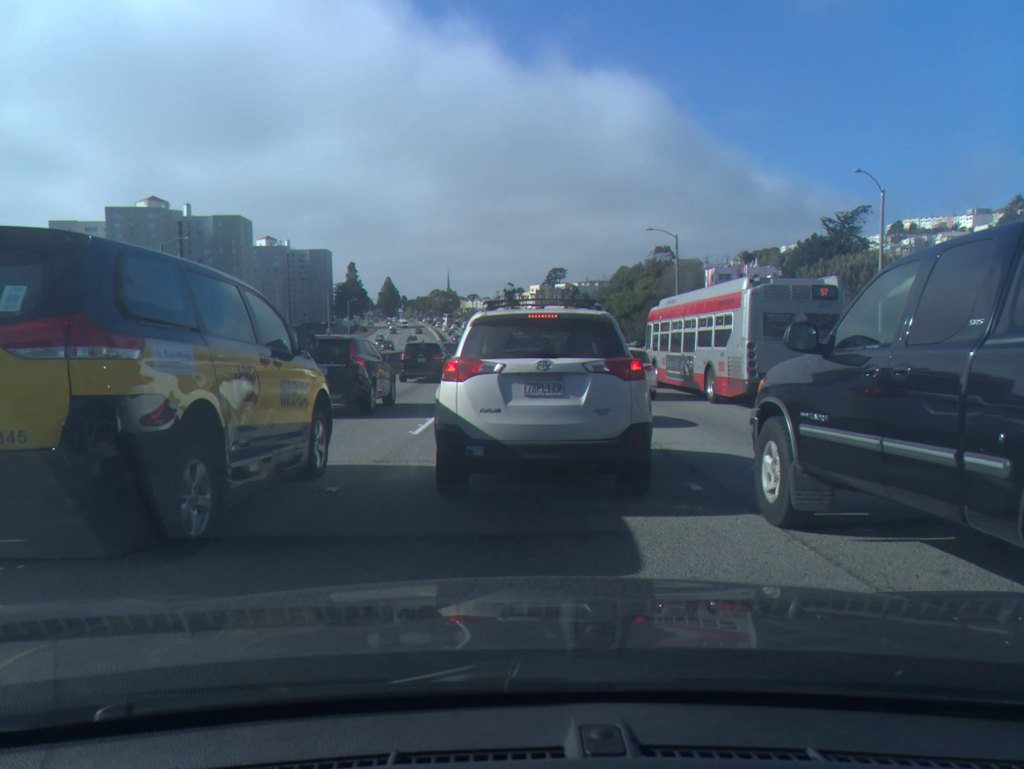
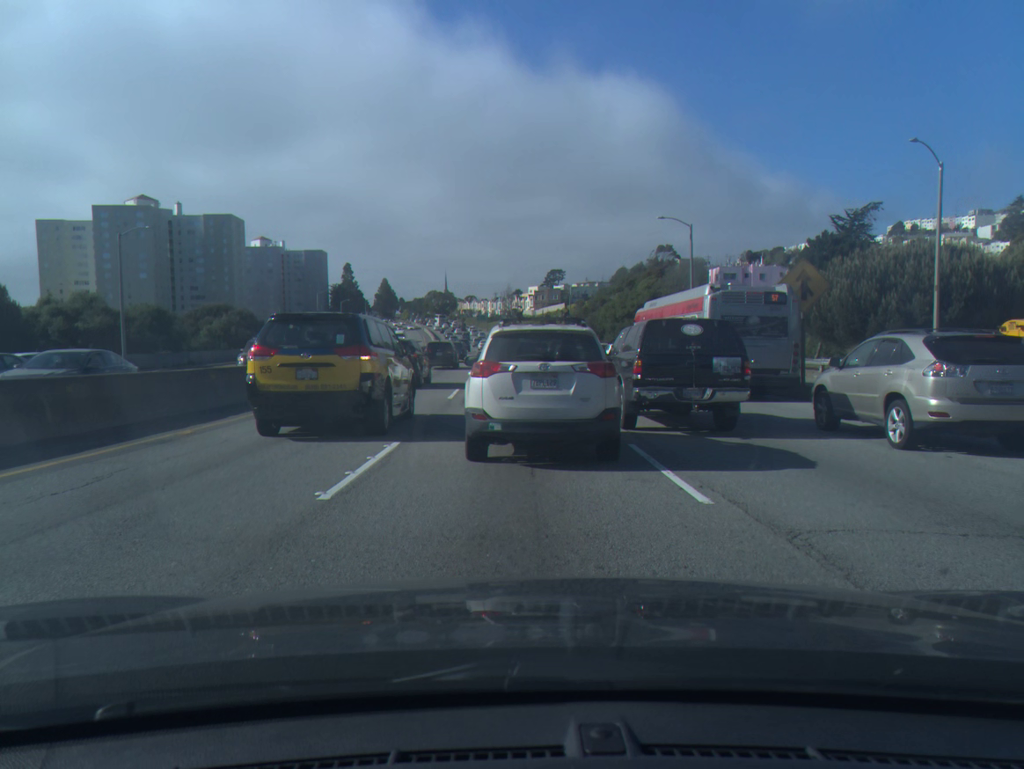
(+0.1, +5.7) m; +1°
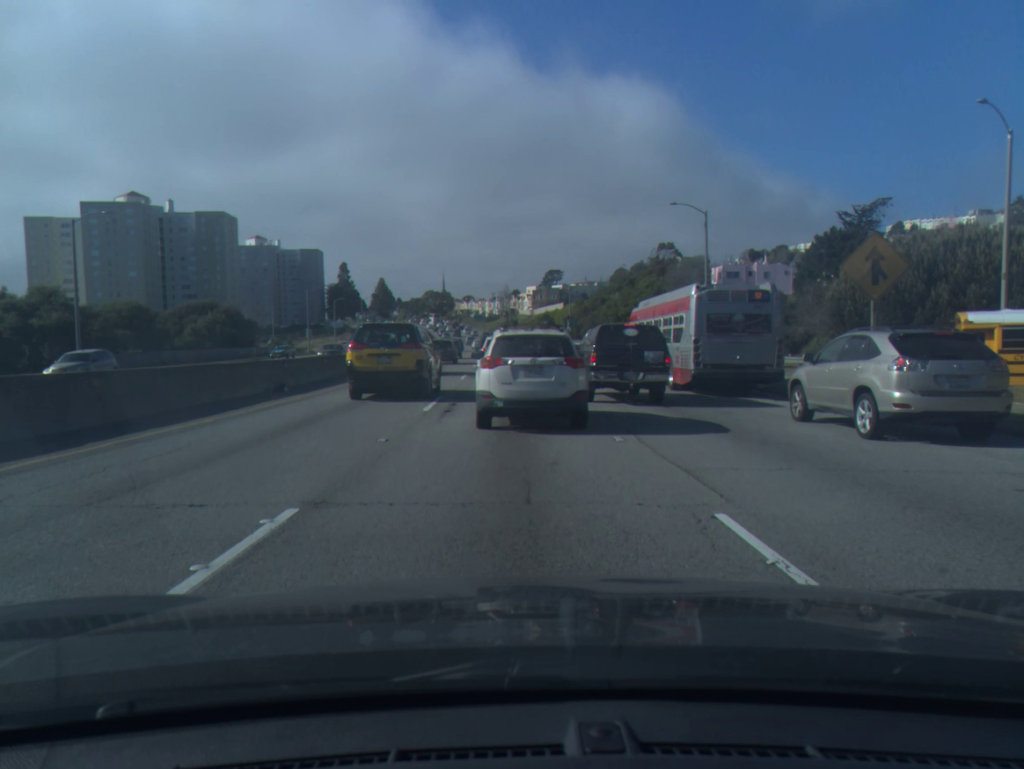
(0.0, +5.0) m; 0°
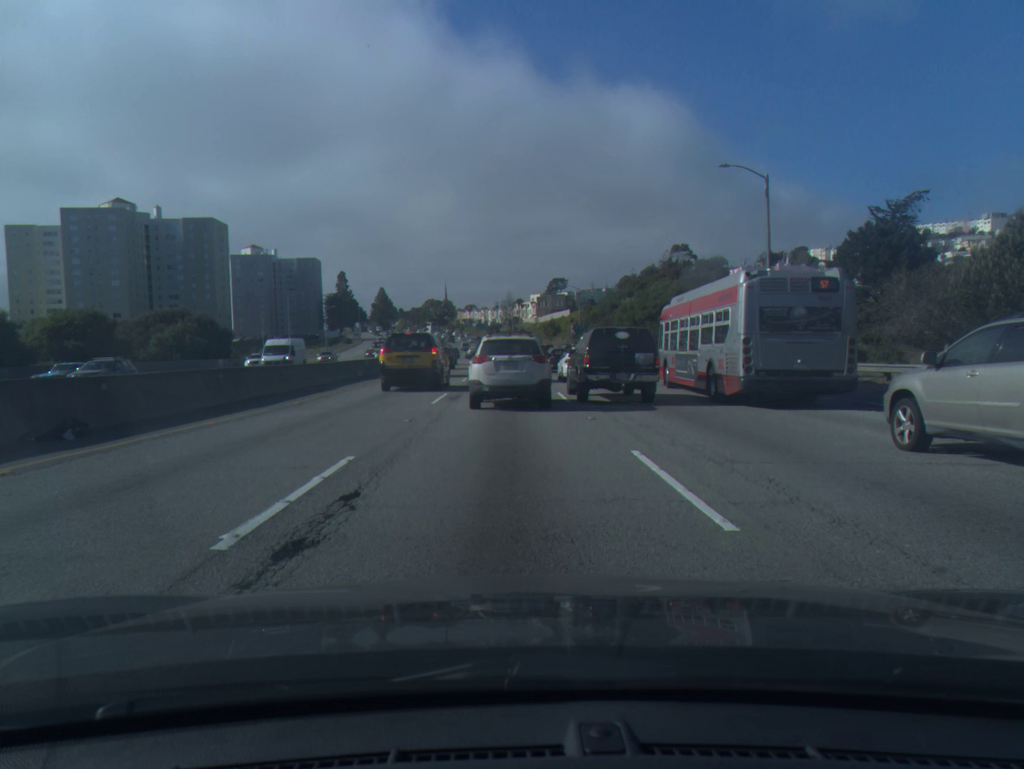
(0.0, +11.3) m; 0°
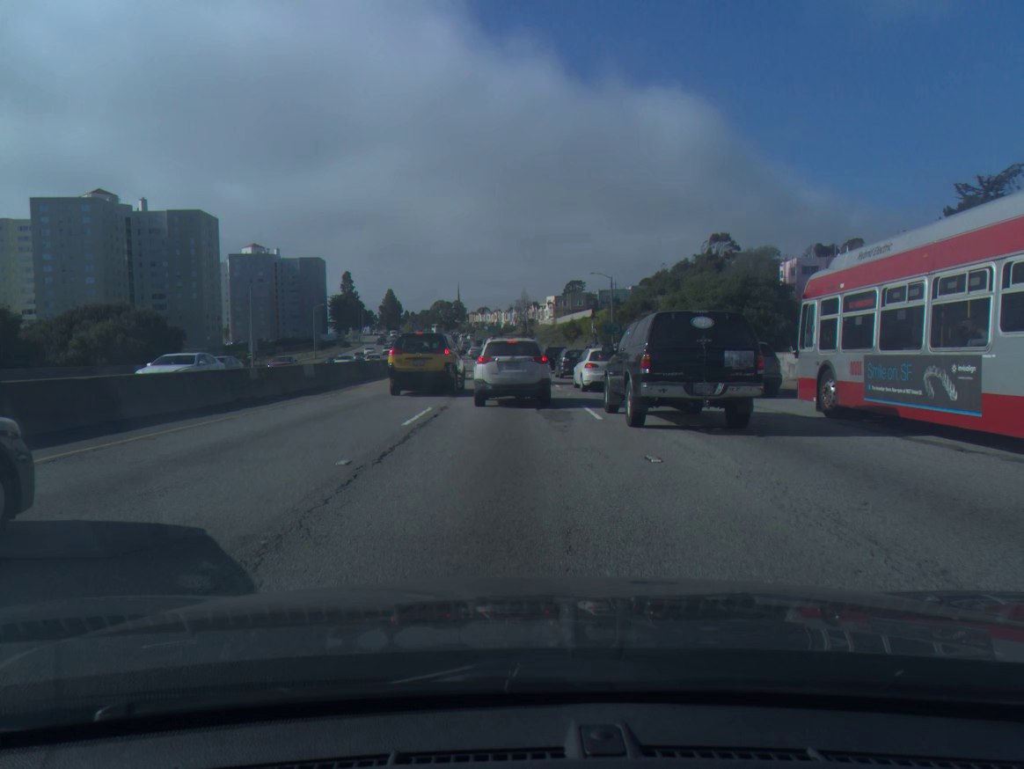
(-0.2, +20.3) m; -1°
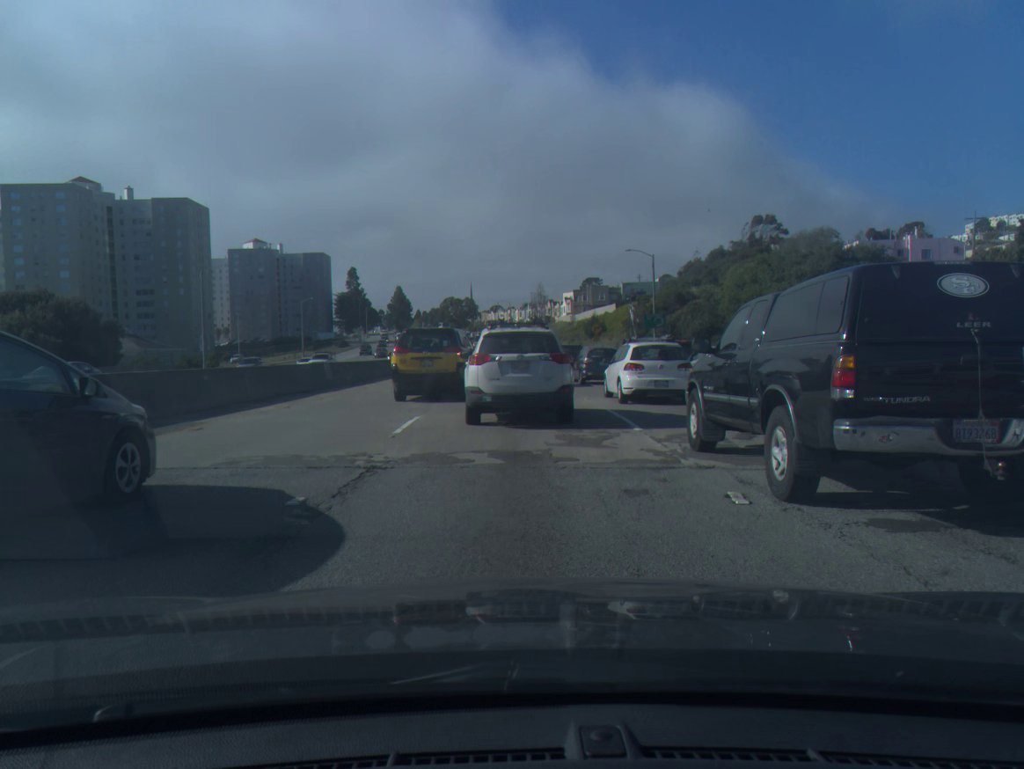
(-0.2, +17.1) m; 0°
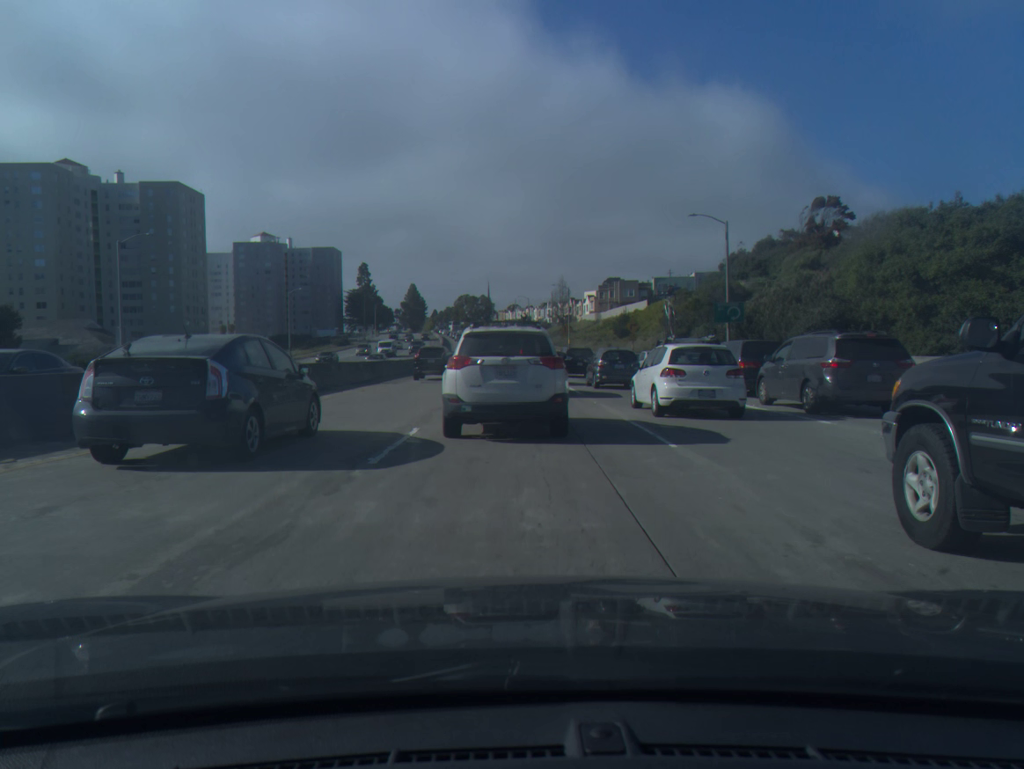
(-0.4, +17.8) m; -2°
